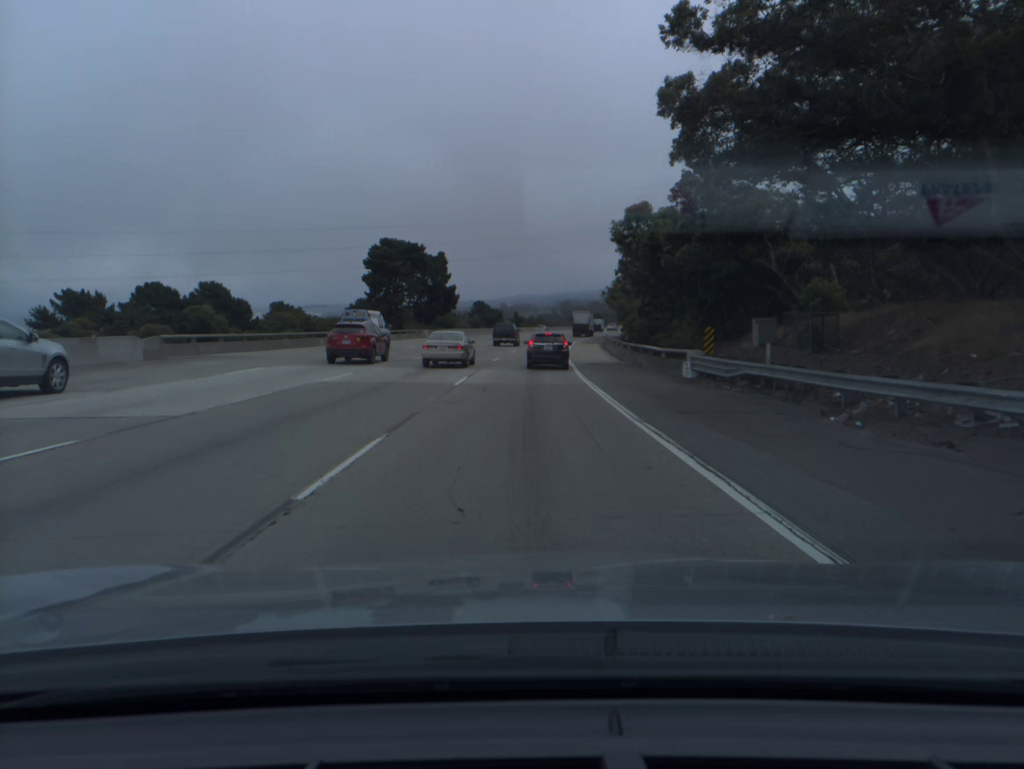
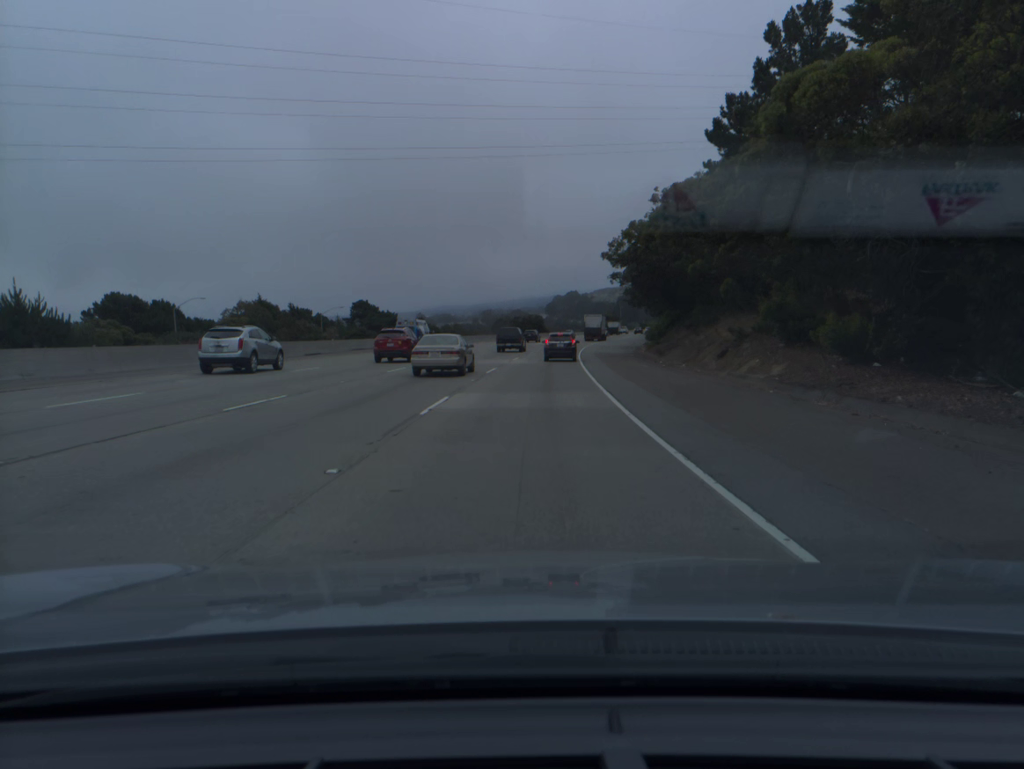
(+3.6, +85.7) m; +6°
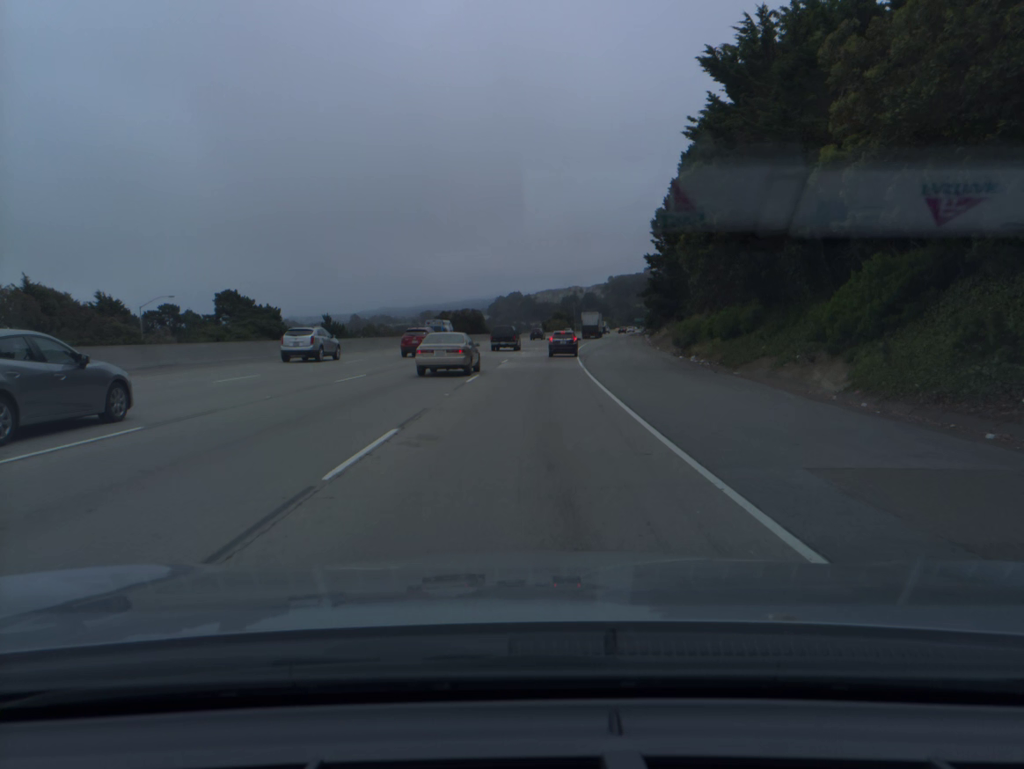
(+1.8, +50.0) m; +4°
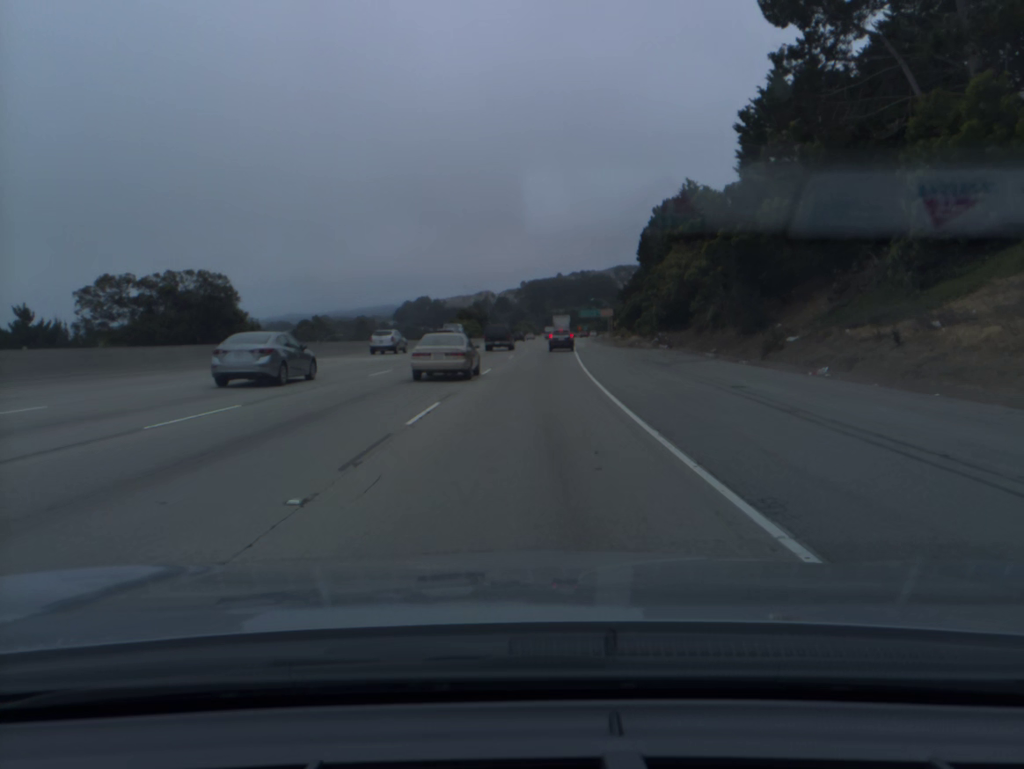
(+4.6, +83.2) m; +6°
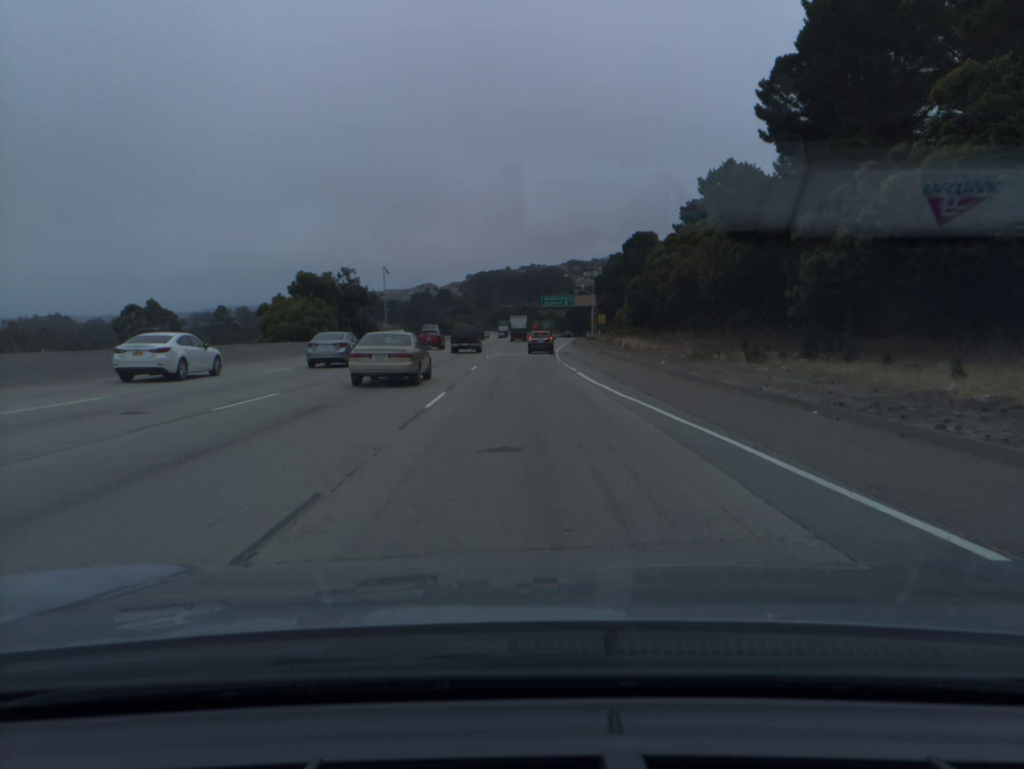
(+3.6, +84.8) m; +4°
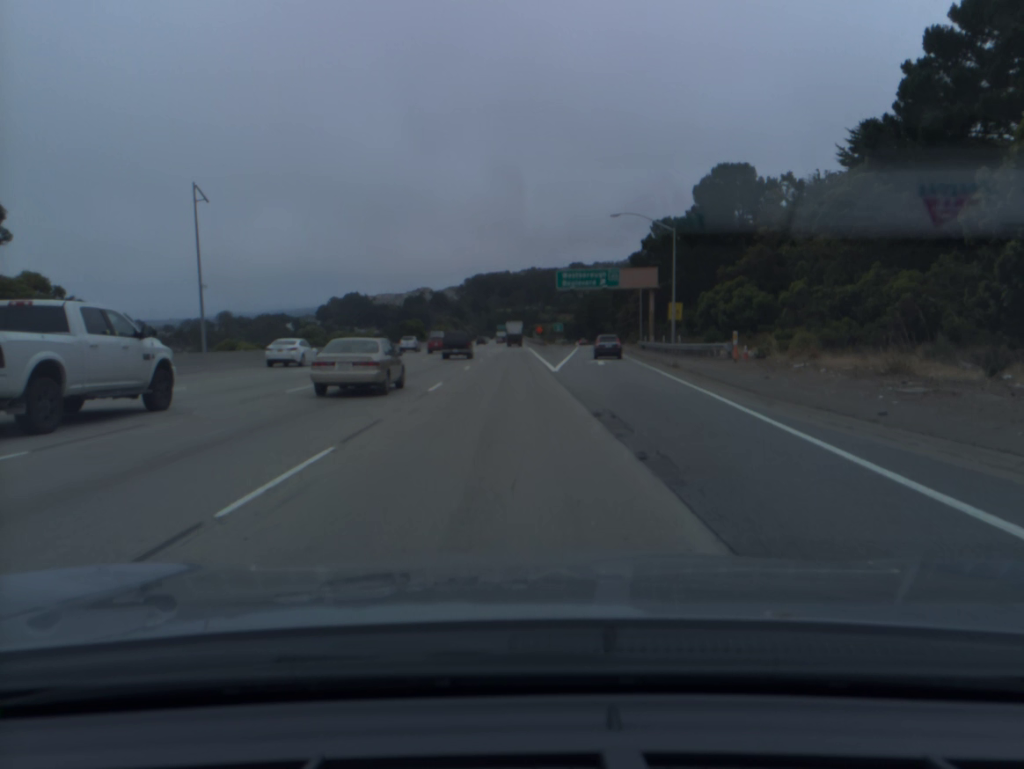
(+0.1, +66.9) m; 0°
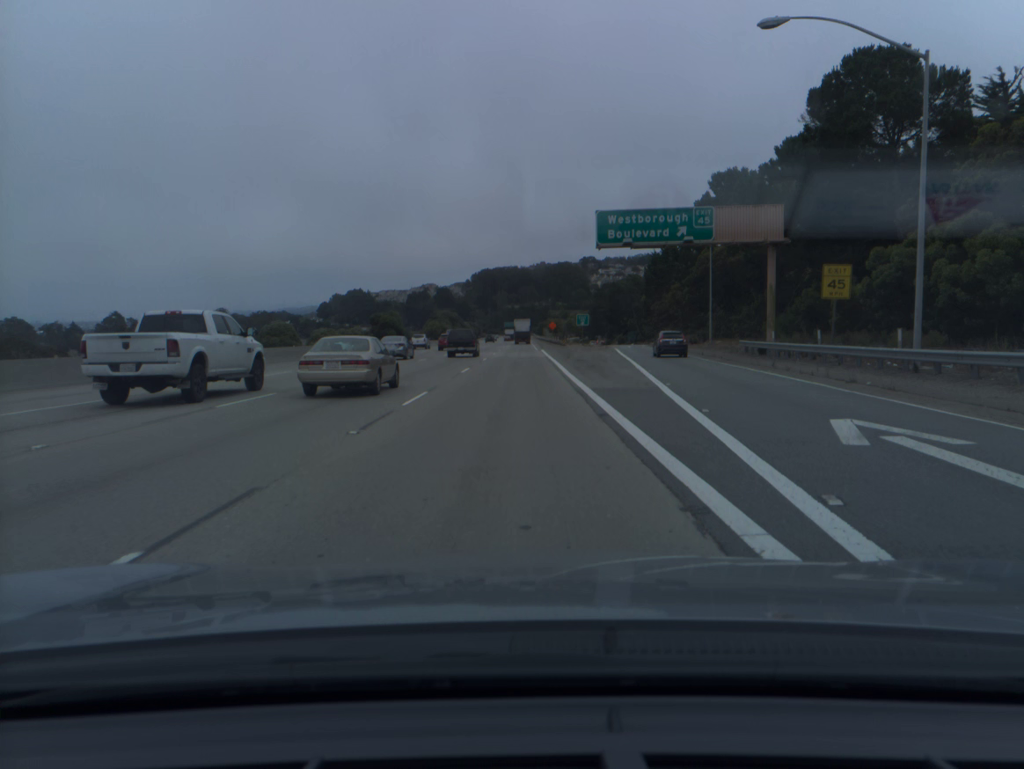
(-0.2, +34.1) m; -1°
